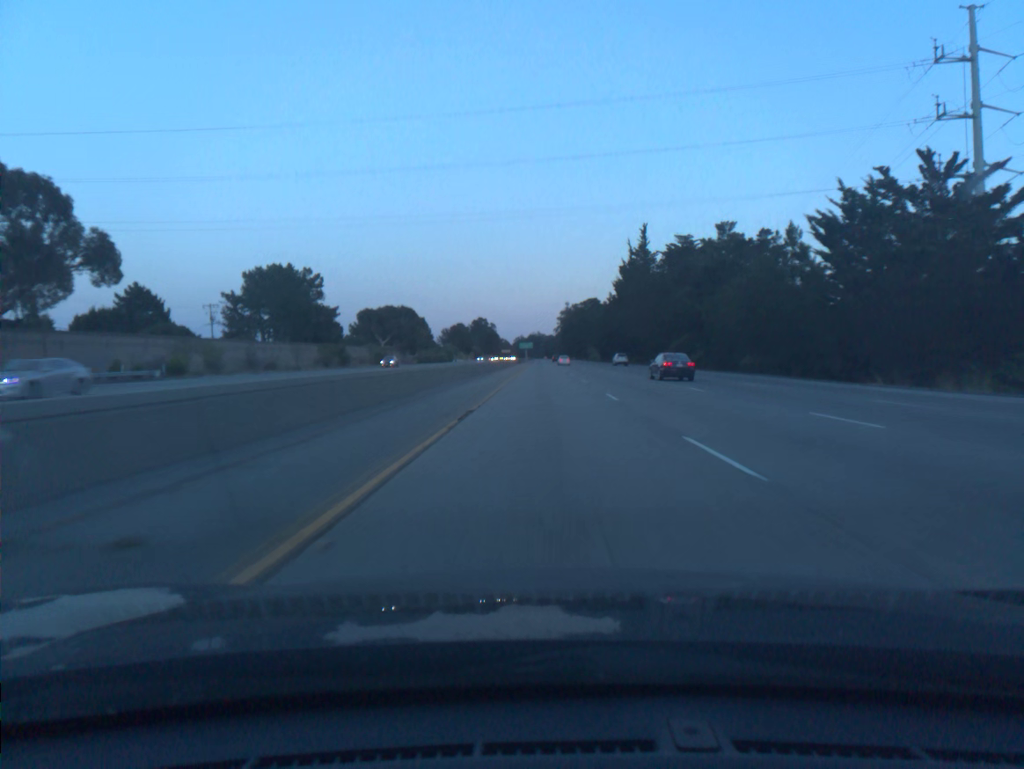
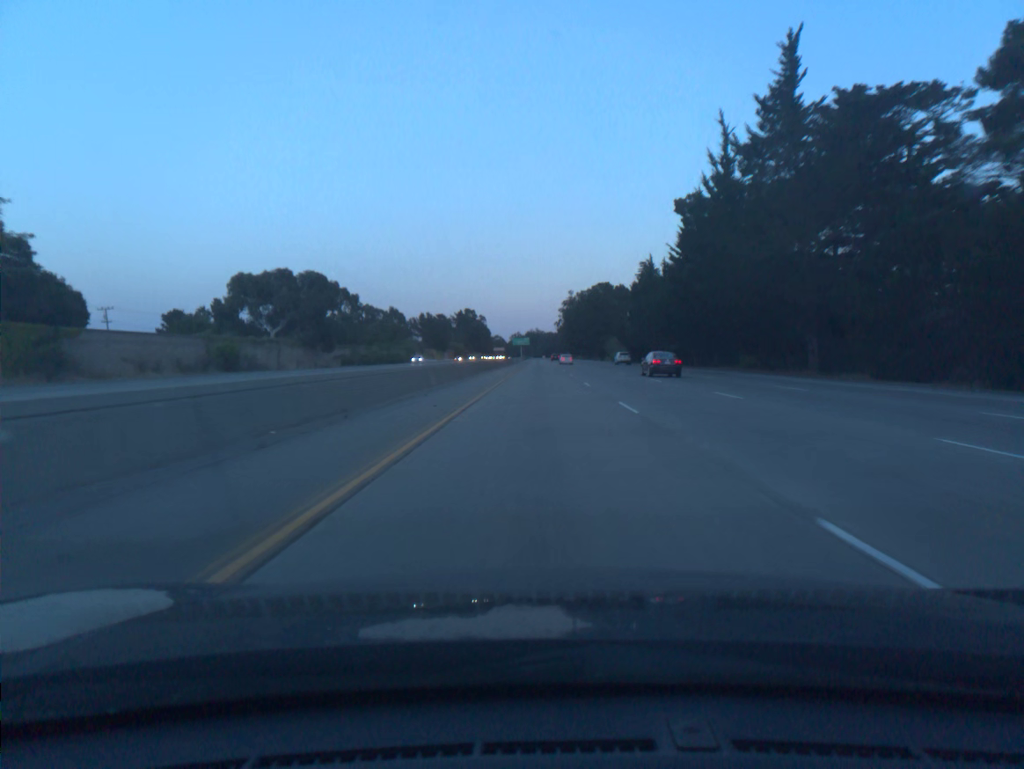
(+0.1, +78.6) m; 0°
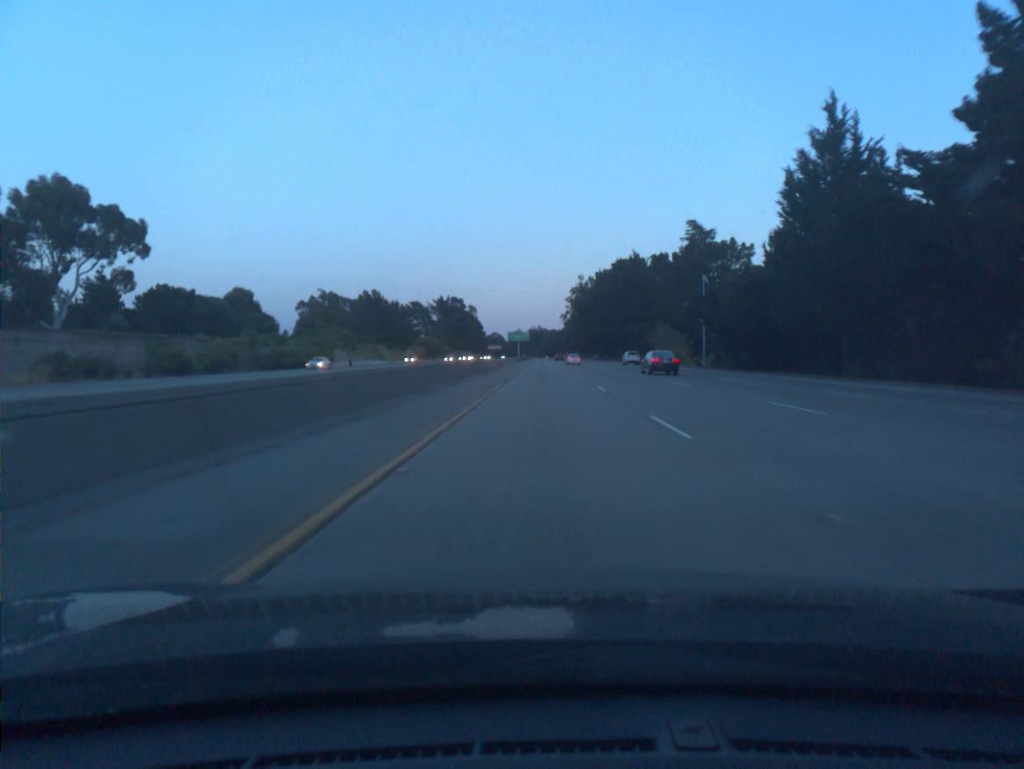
(-0.3, +78.6) m; 0°
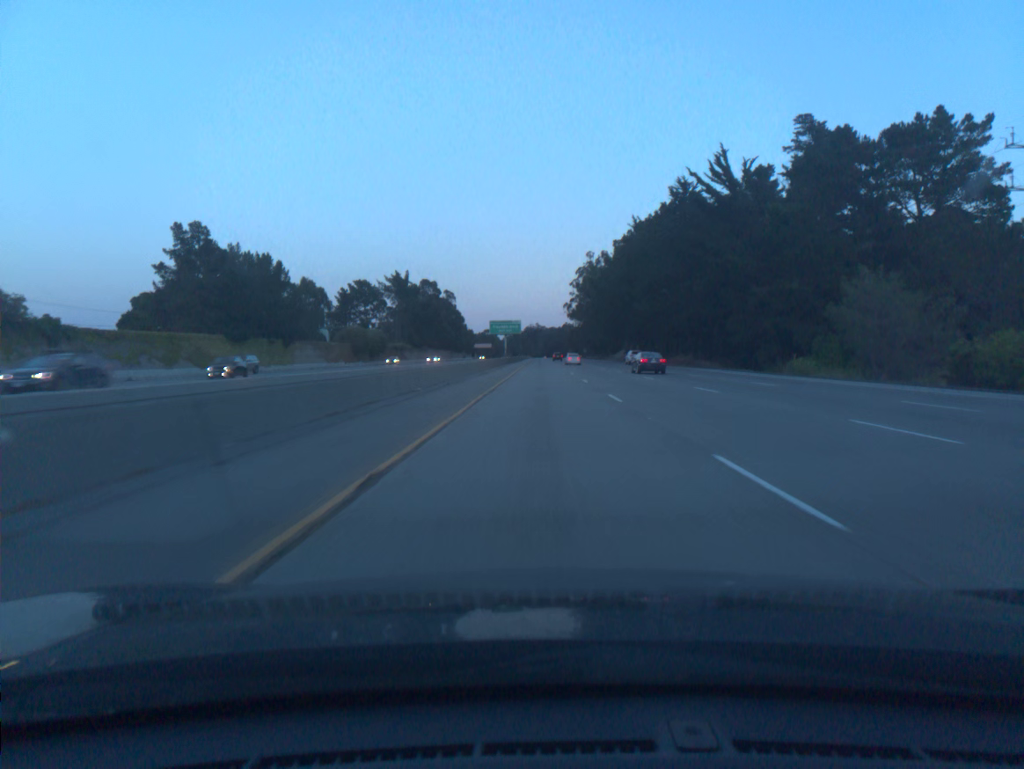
(+0.2, +78.6) m; 0°
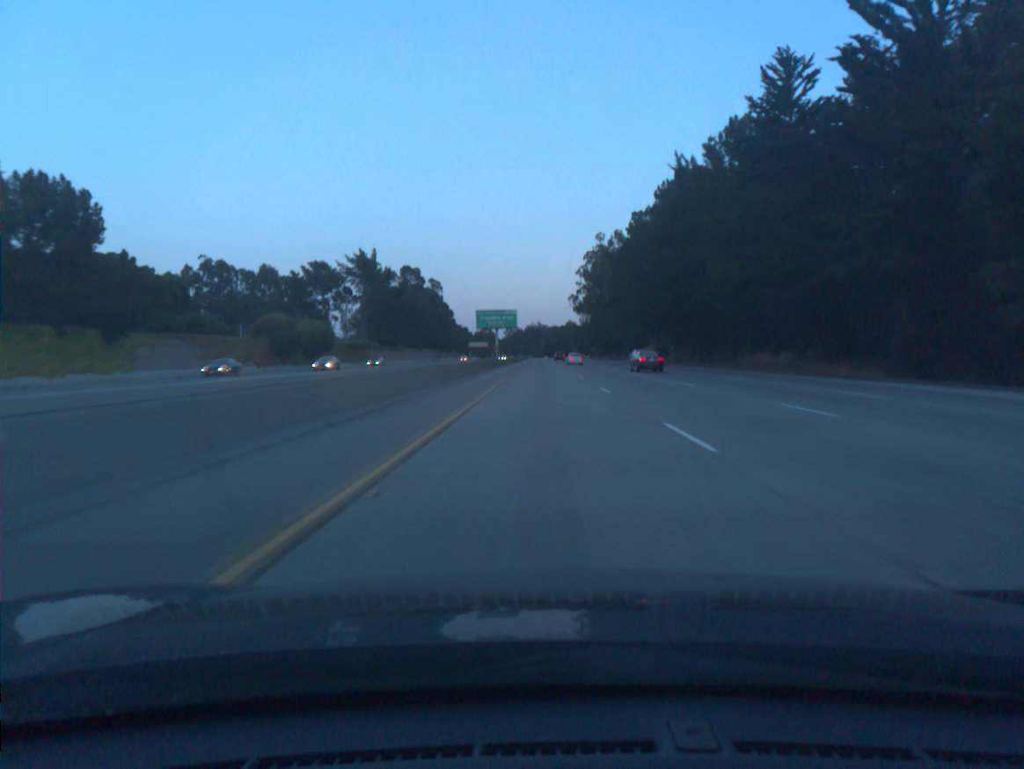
(-0.1, +39.3) m; 0°
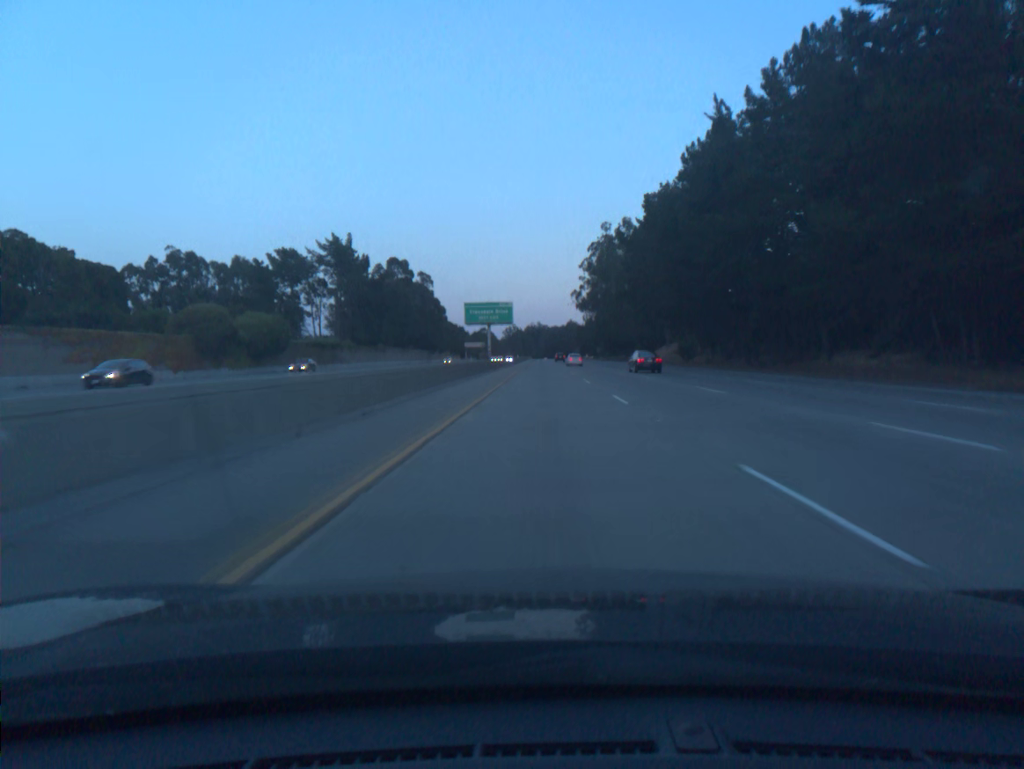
(0.0, +19.7) m; 0°
